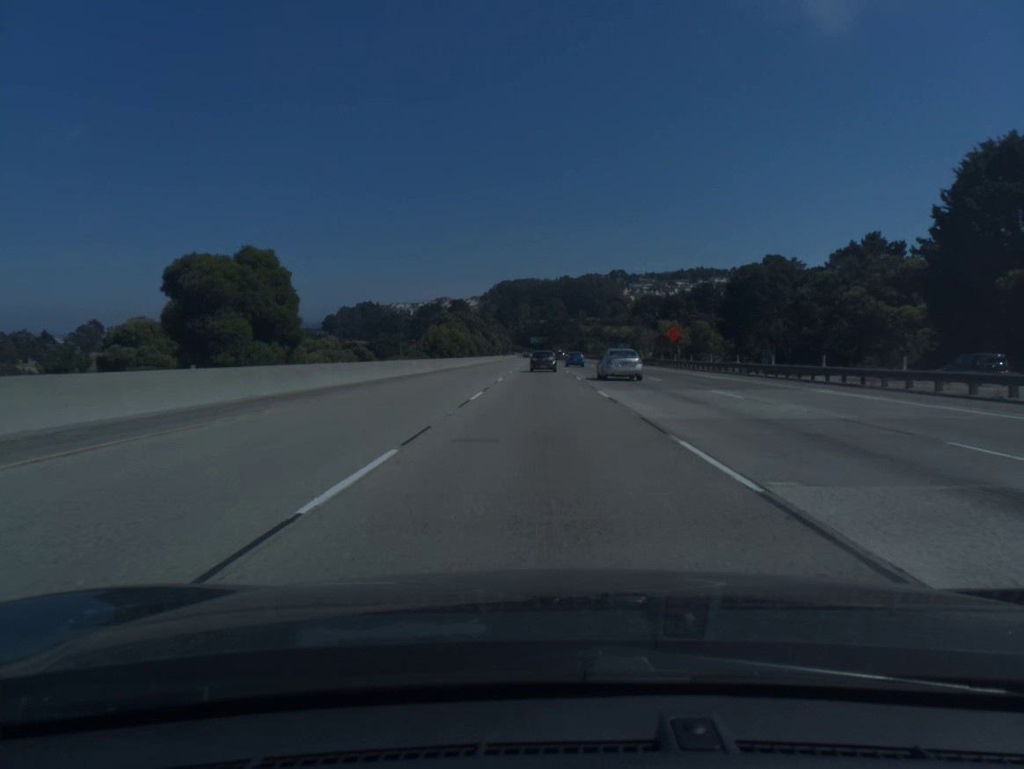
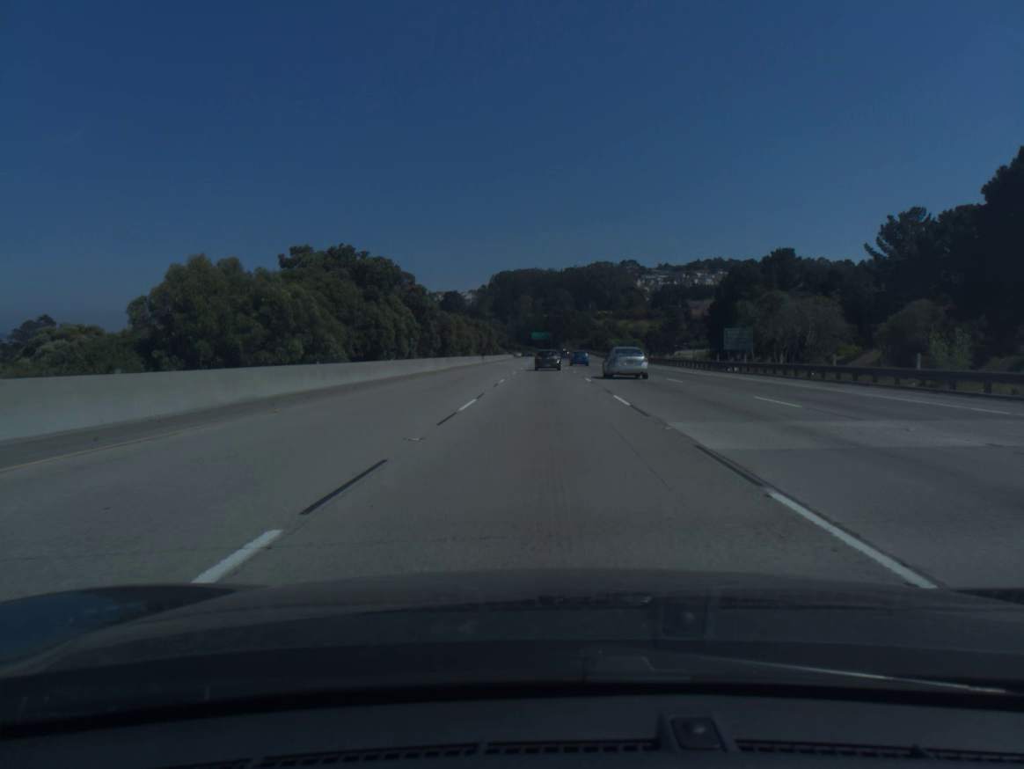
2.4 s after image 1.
(-0.2, +77.0) m; 0°
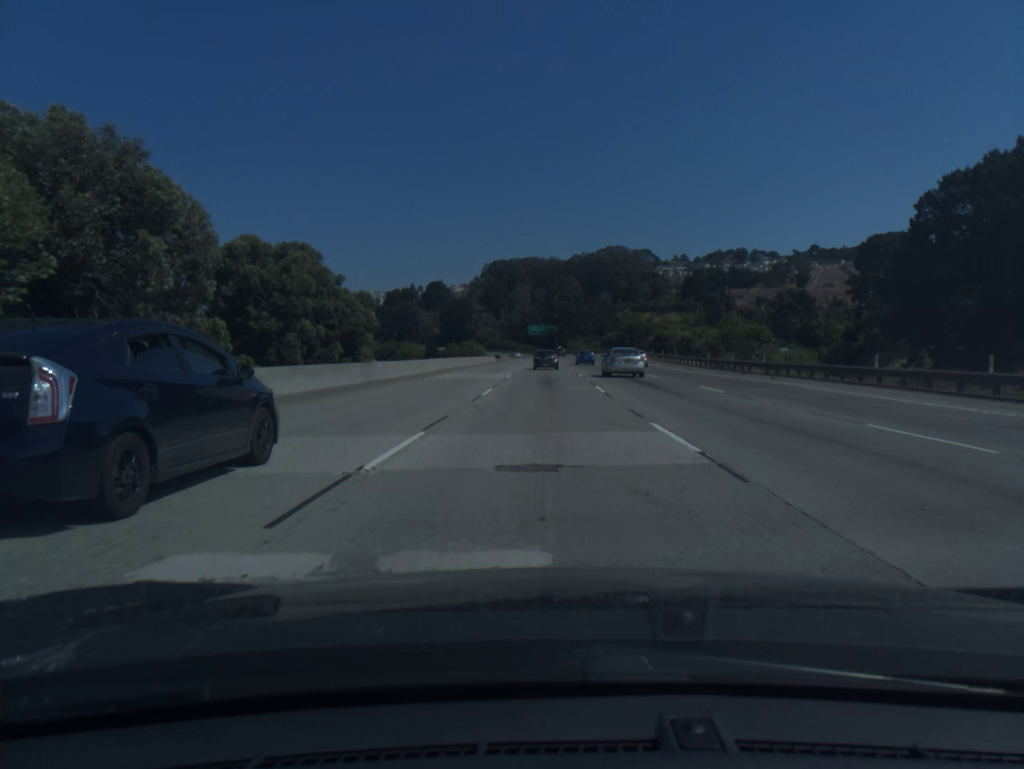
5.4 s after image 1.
(+0.2, +95.6) m; 0°
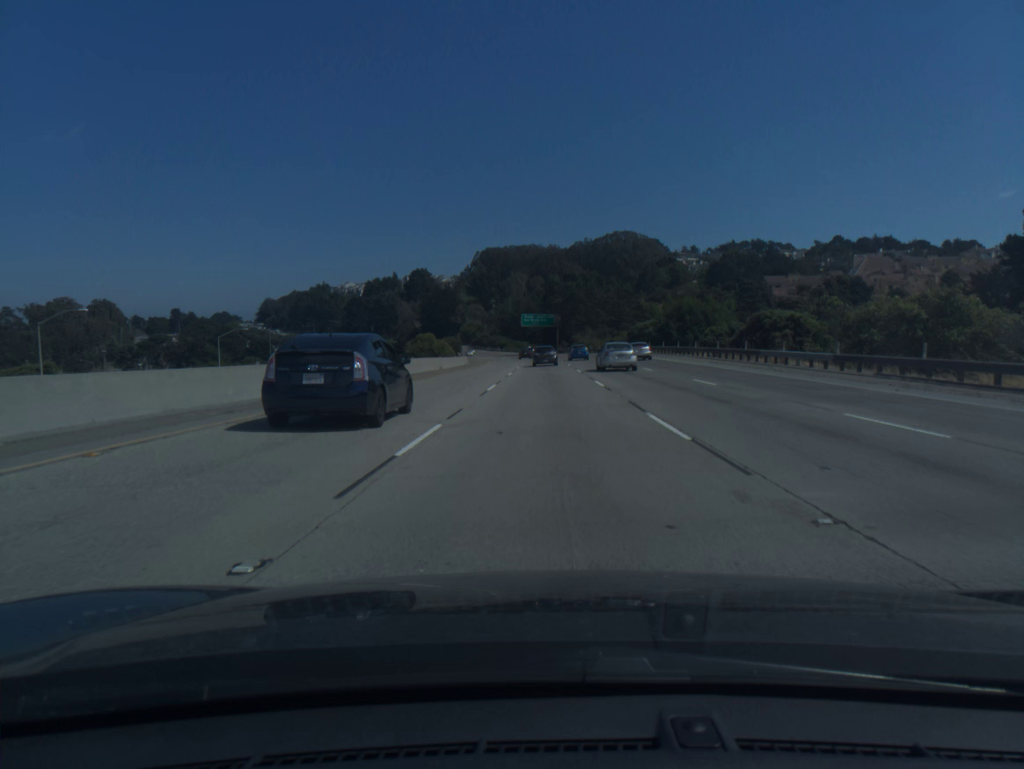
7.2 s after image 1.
(-0.1, +57.2) m; 0°
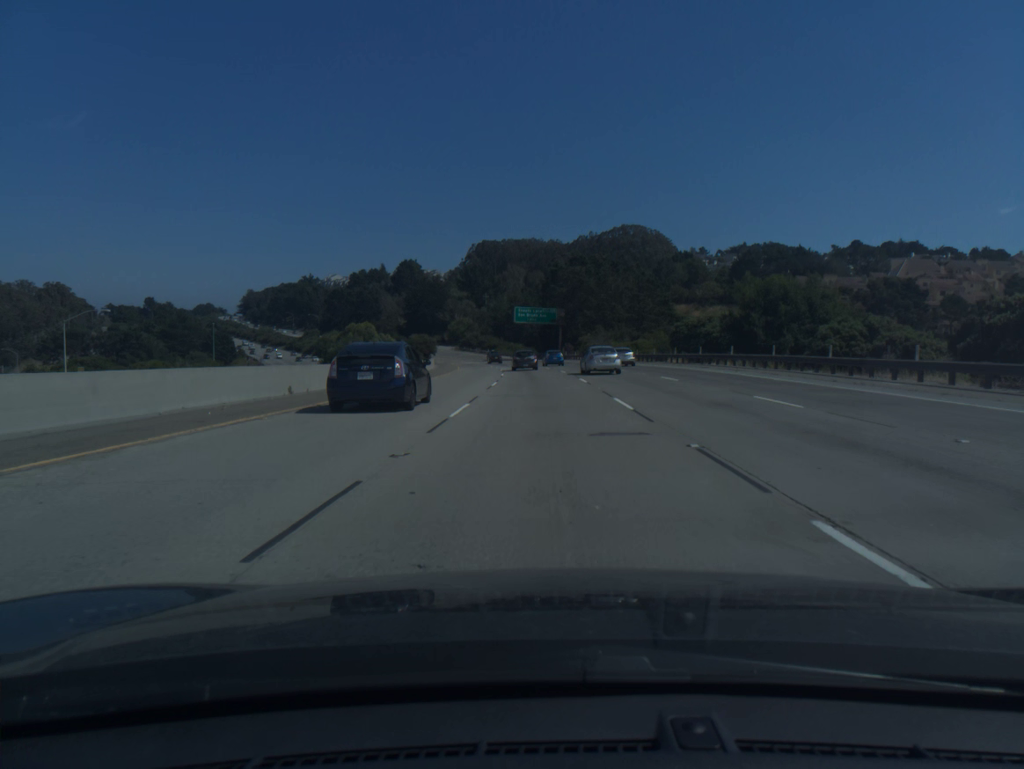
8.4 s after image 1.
(0.0, +38.0) m; 0°
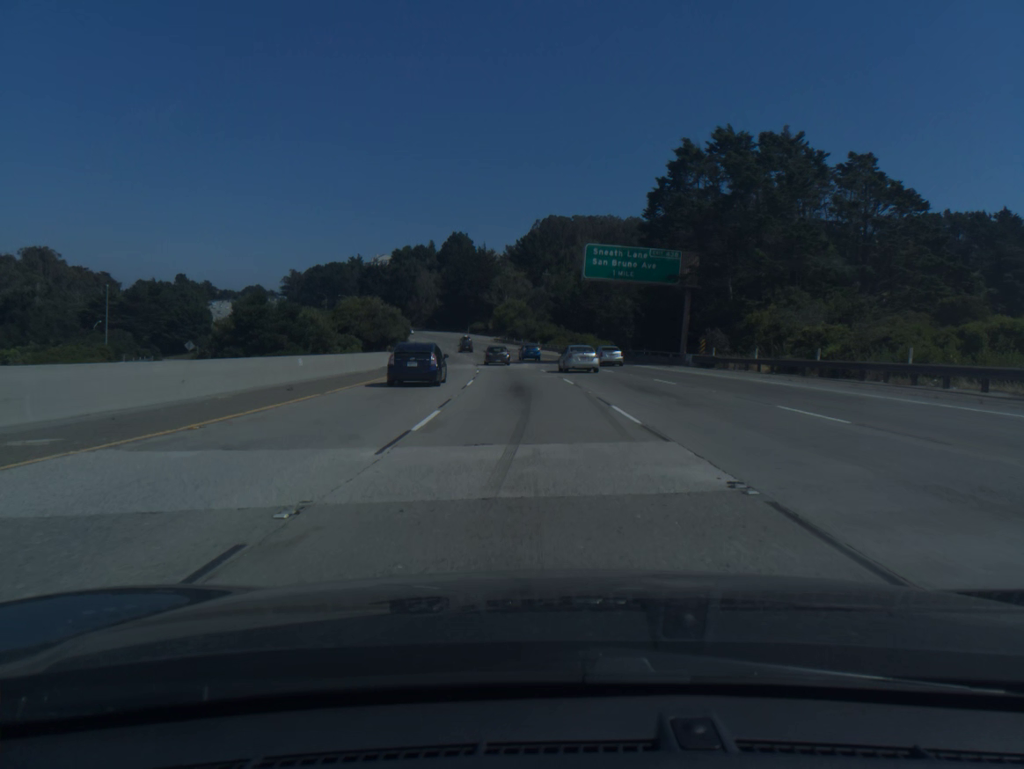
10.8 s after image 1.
(-2.1, +75.7) m; -4°
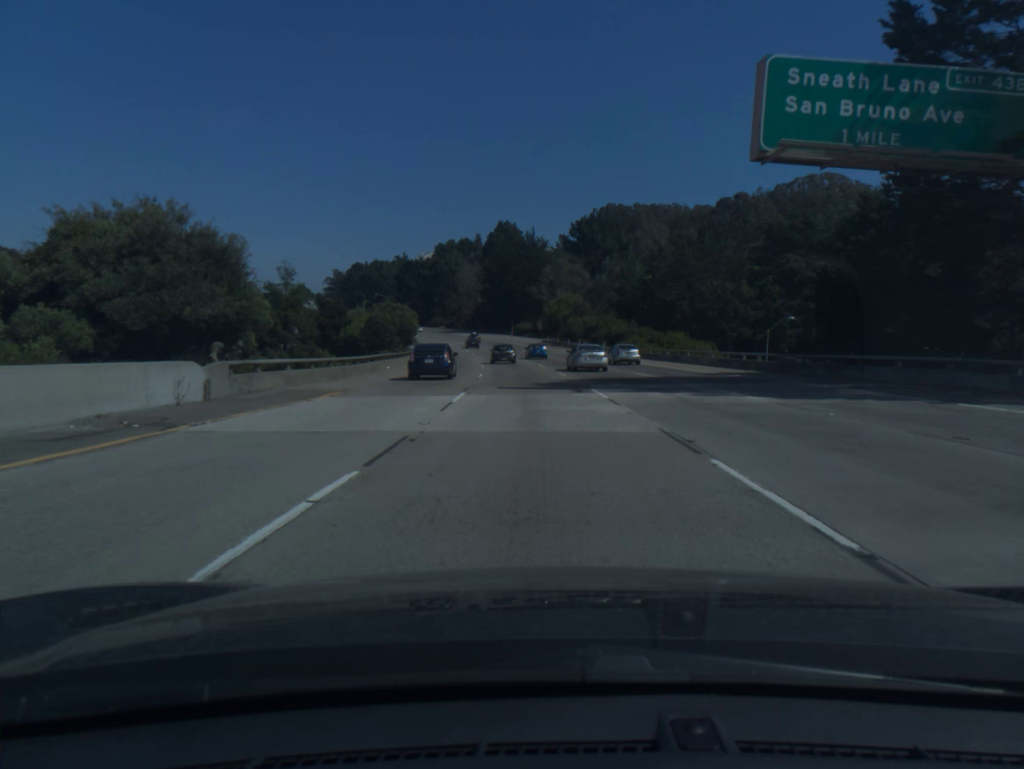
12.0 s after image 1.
(-1.3, +37.7) m; -4°
